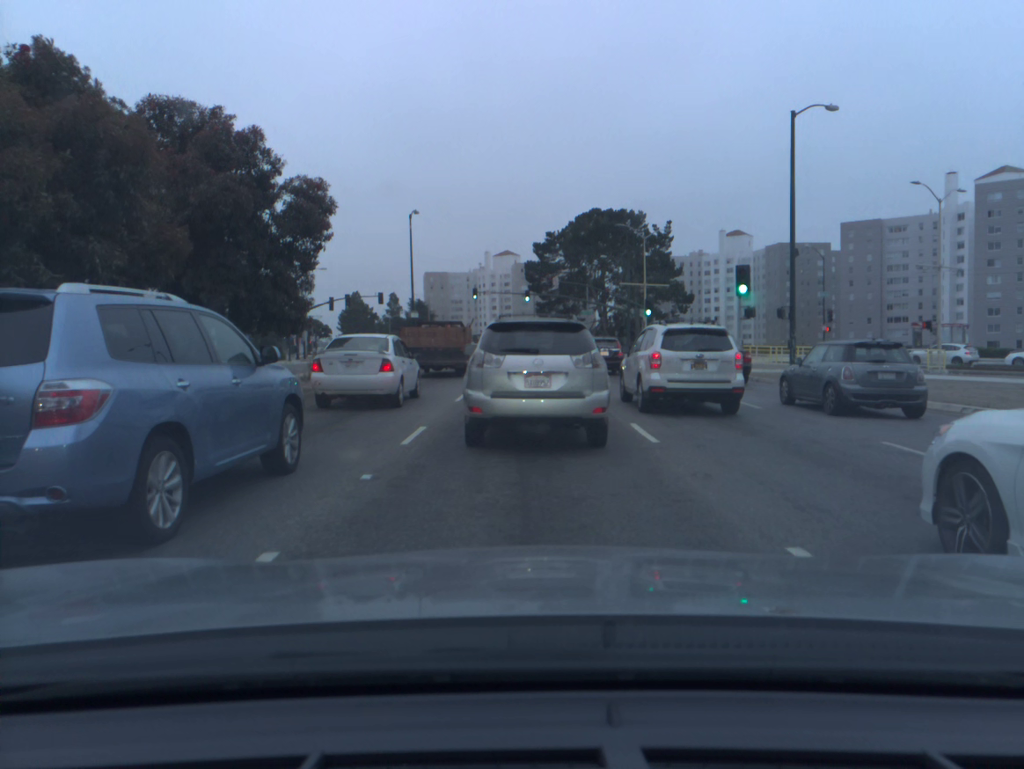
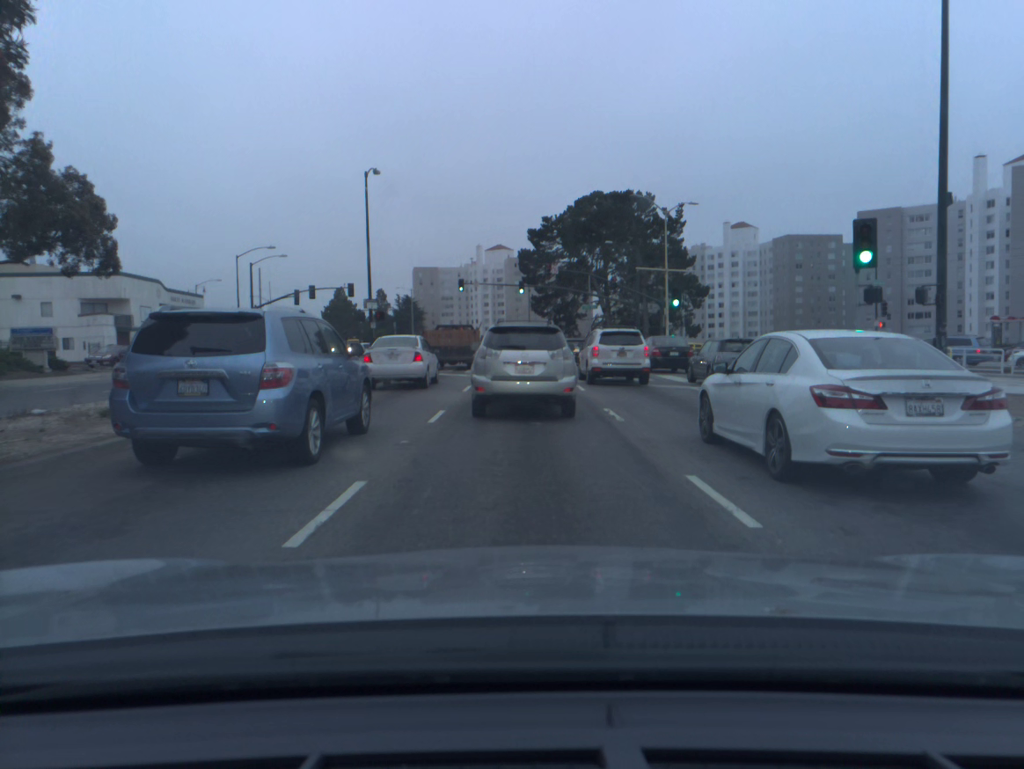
(+0.1, +12.1) m; +1°
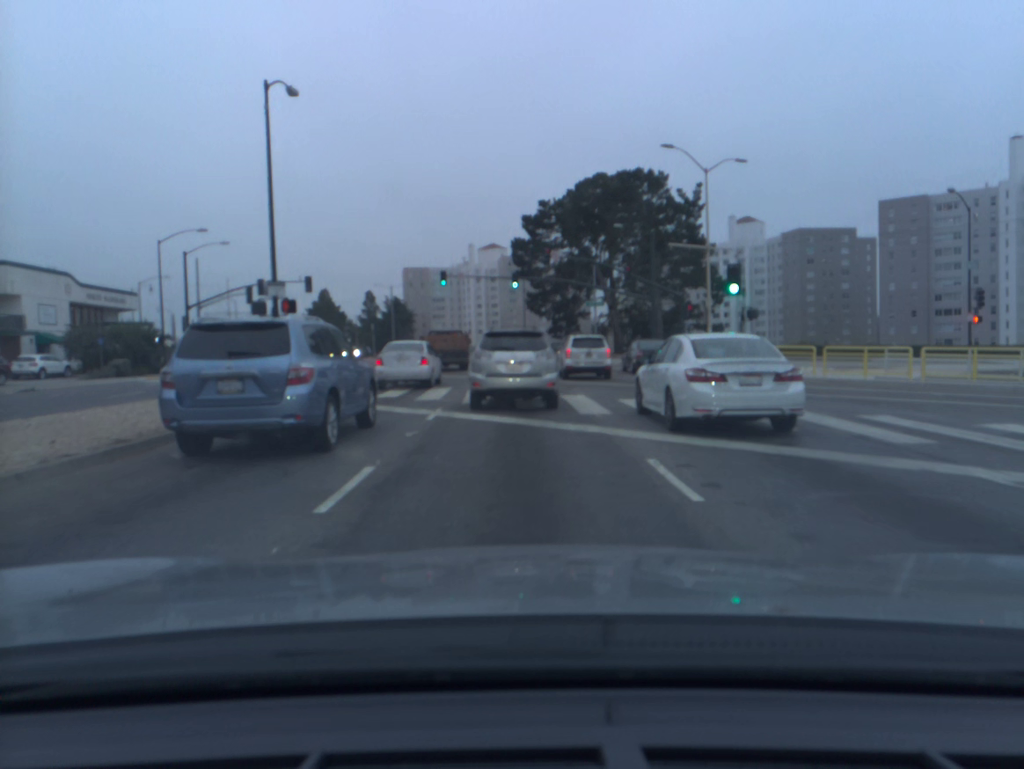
(0.0, +13.9) m; 0°
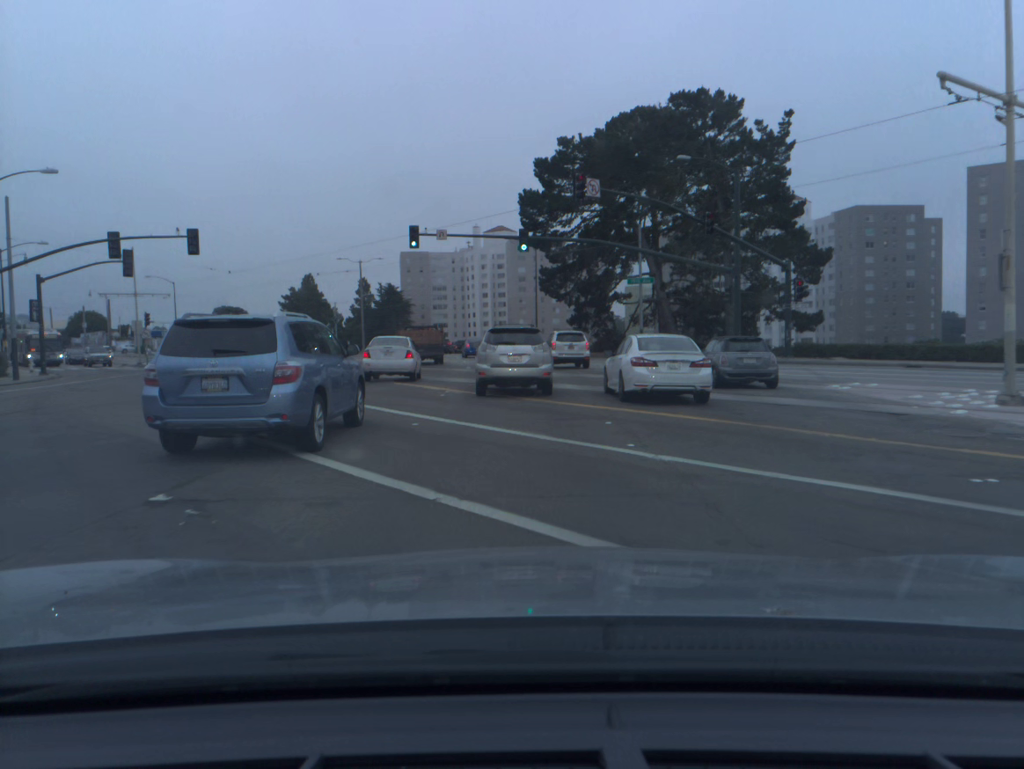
(-0.1, +23.5) m; -1°
